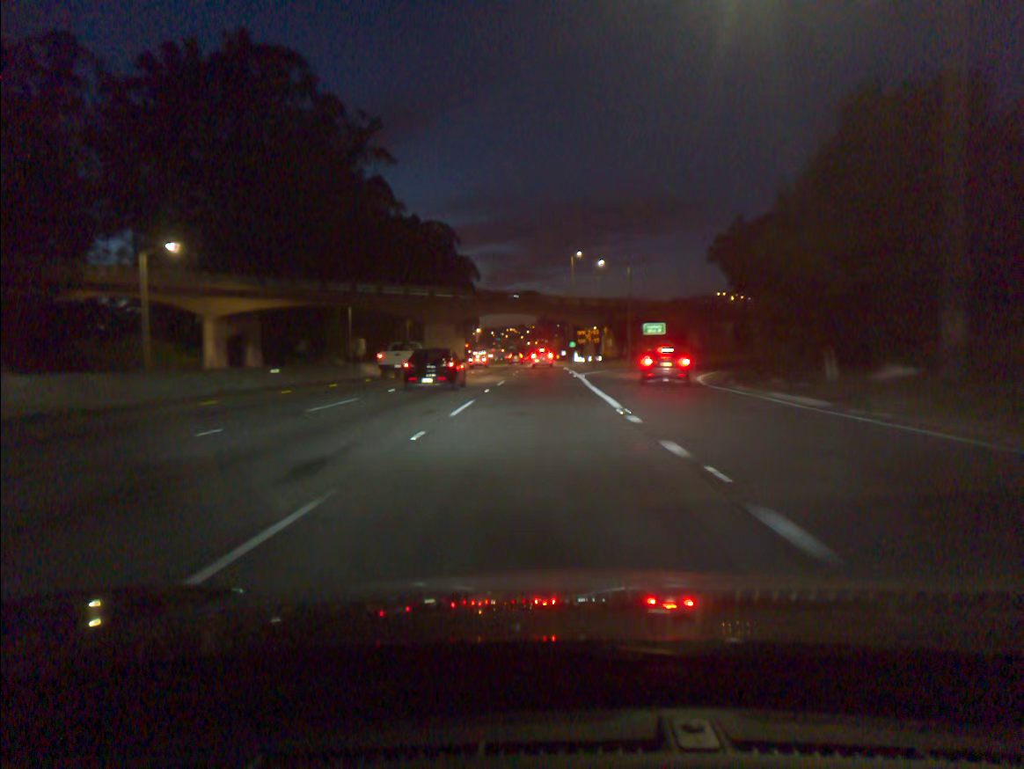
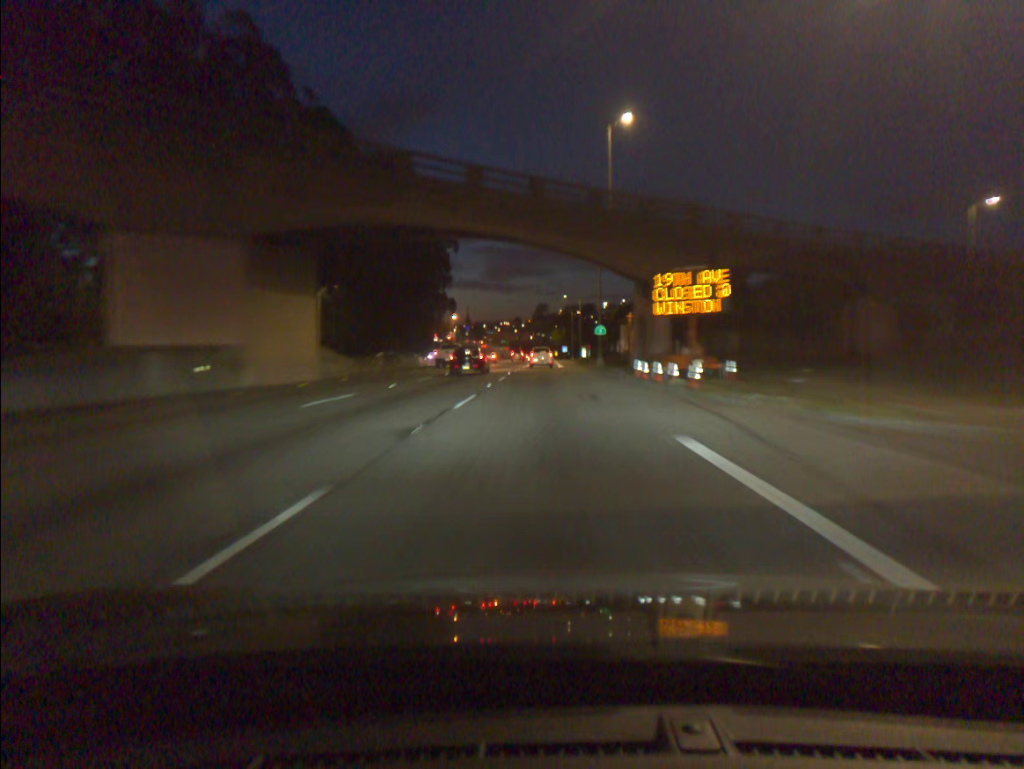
(+0.1, +59.3) m; 0°
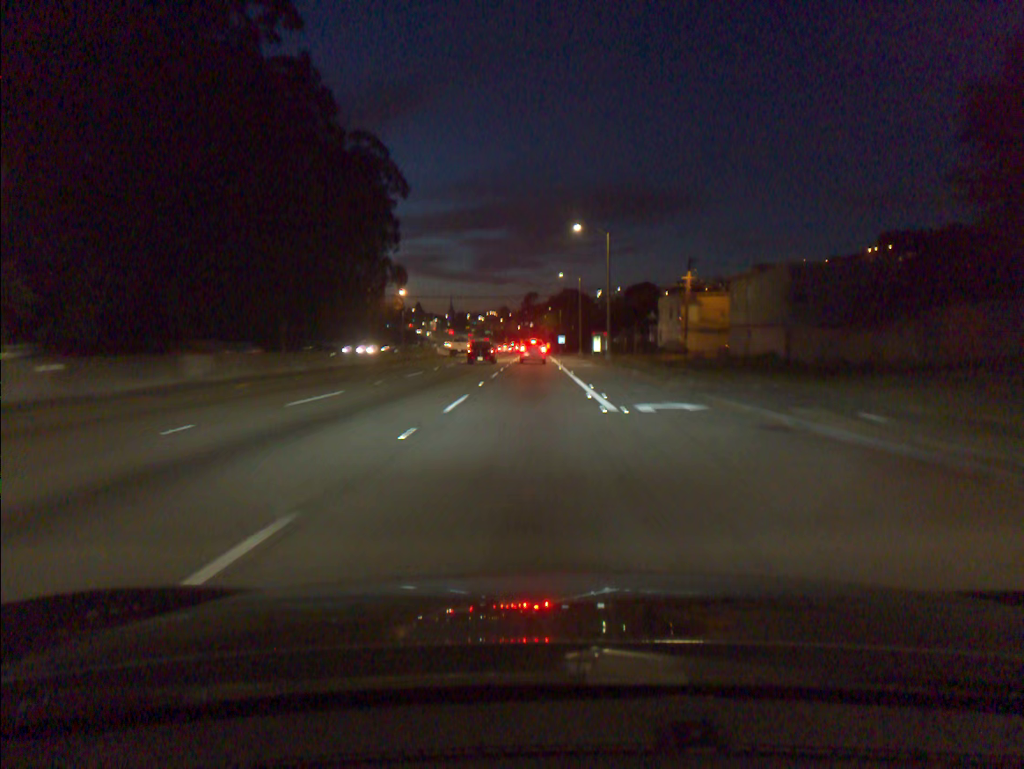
(+0.1, +59.5) m; +1°
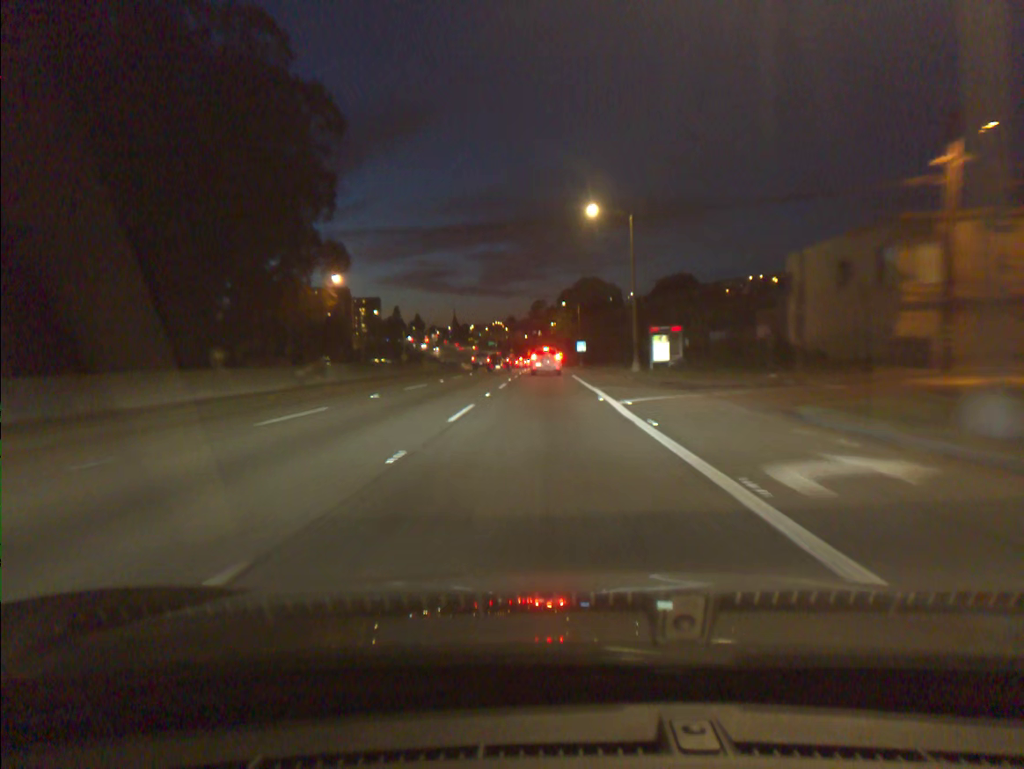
(-0.4, +46.6) m; -1°
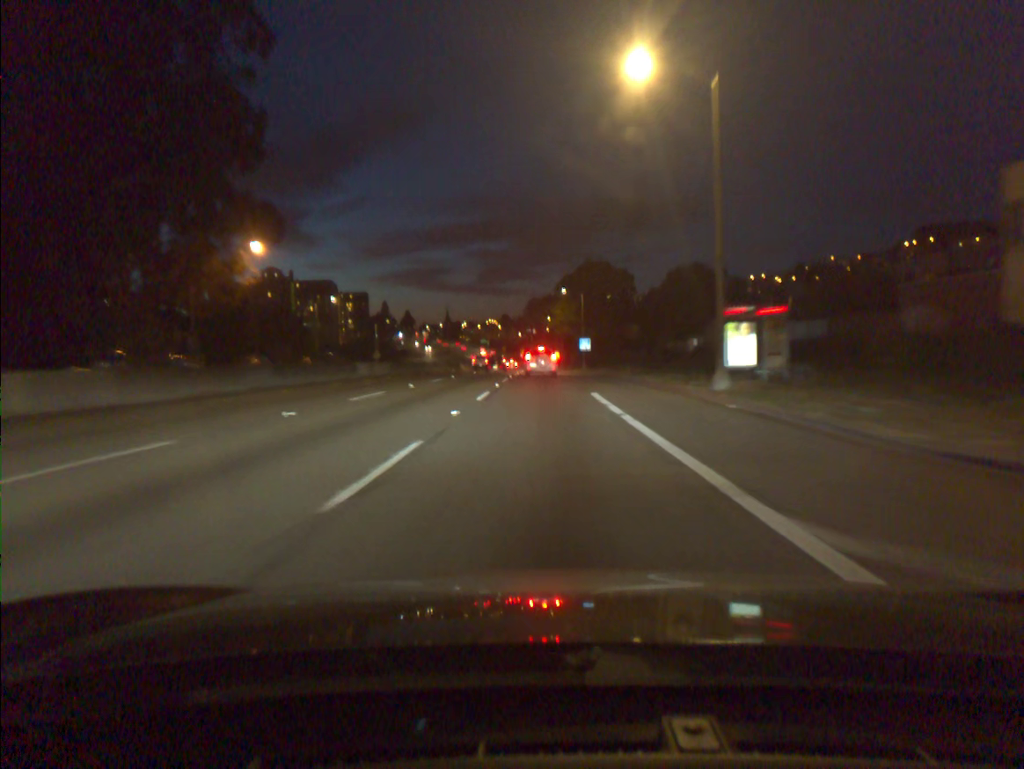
(+0.1, +22.6) m; 0°
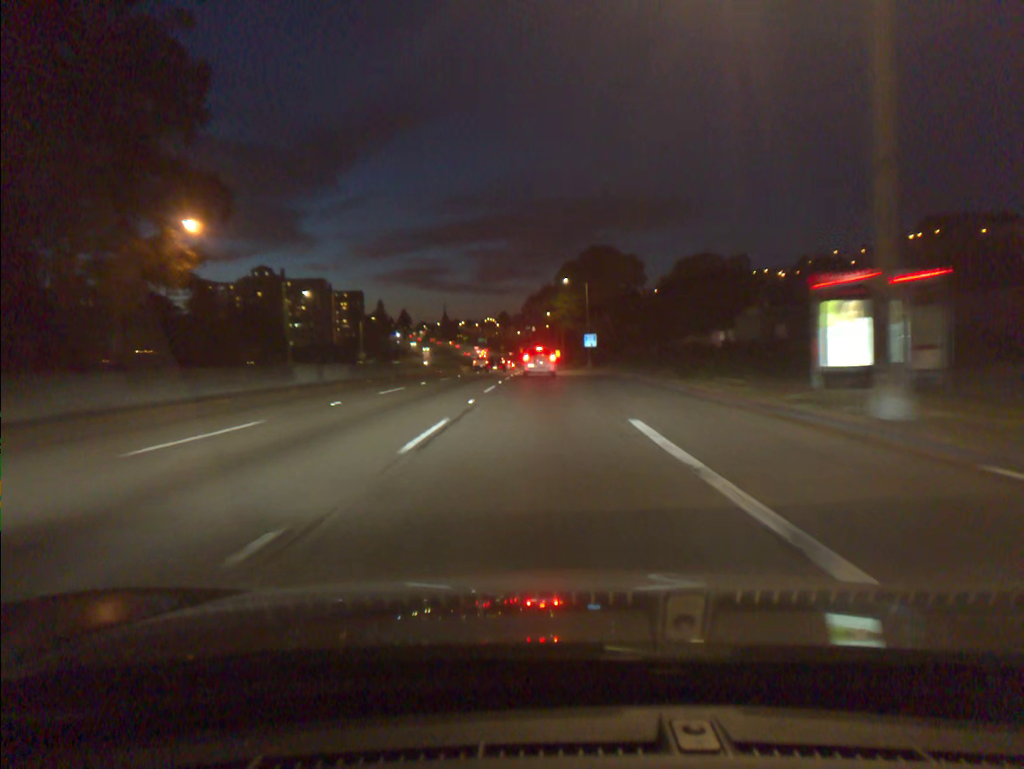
(0.0, +11.1) m; 0°
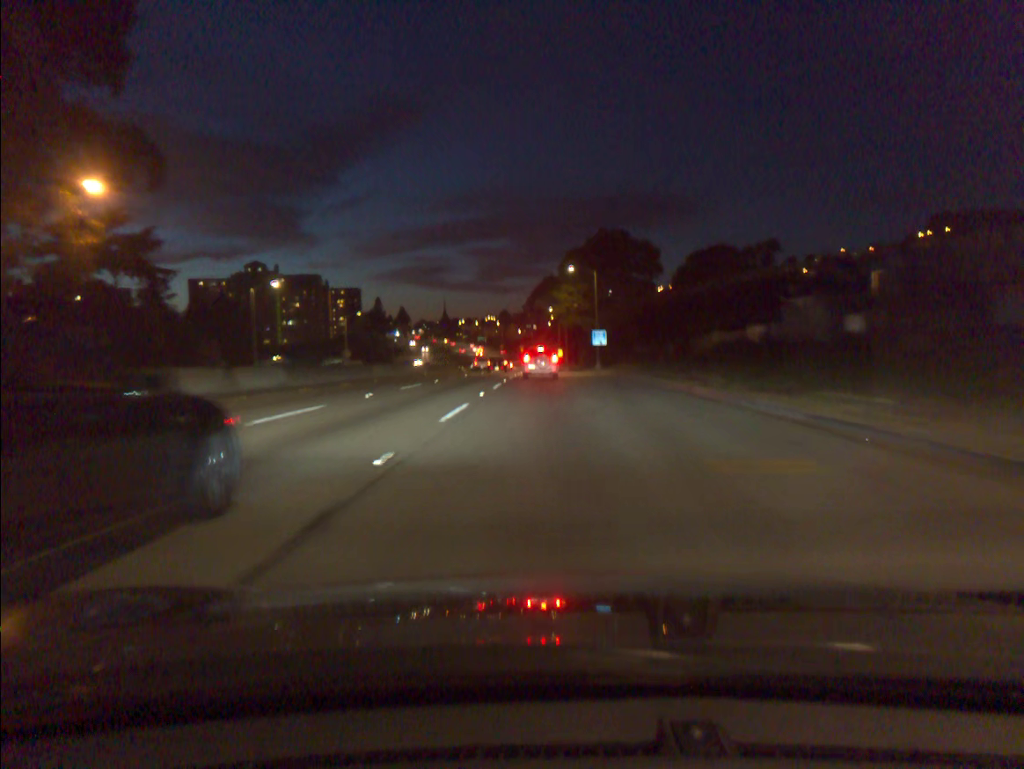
(0.0, +11.0) m; 0°
